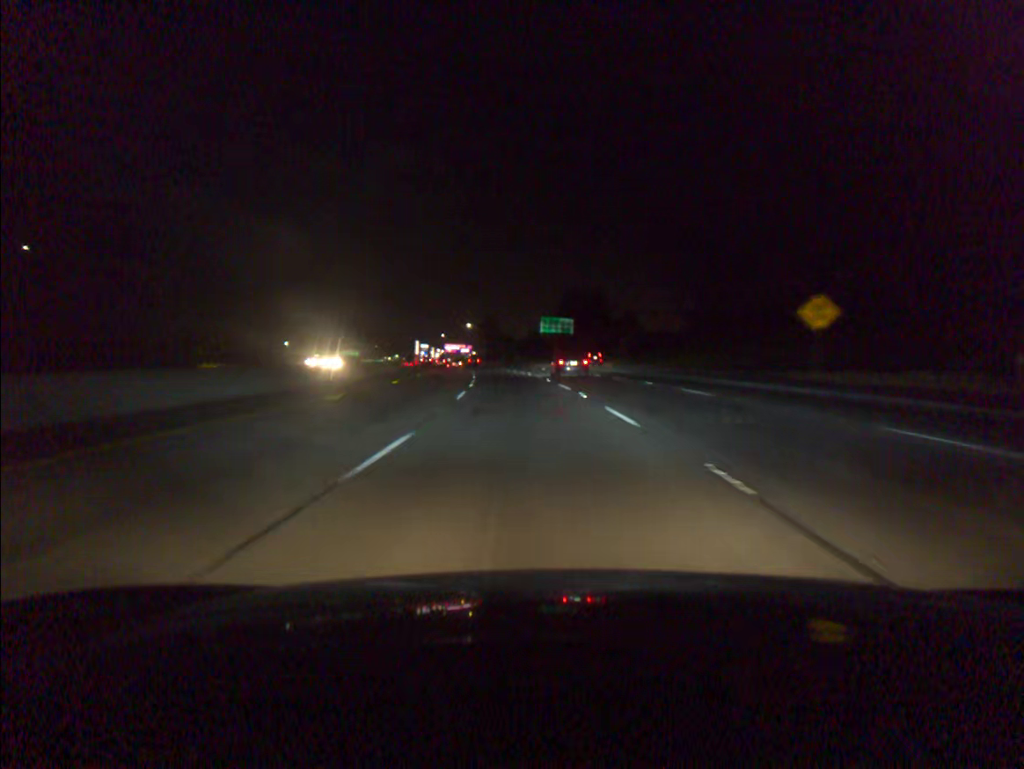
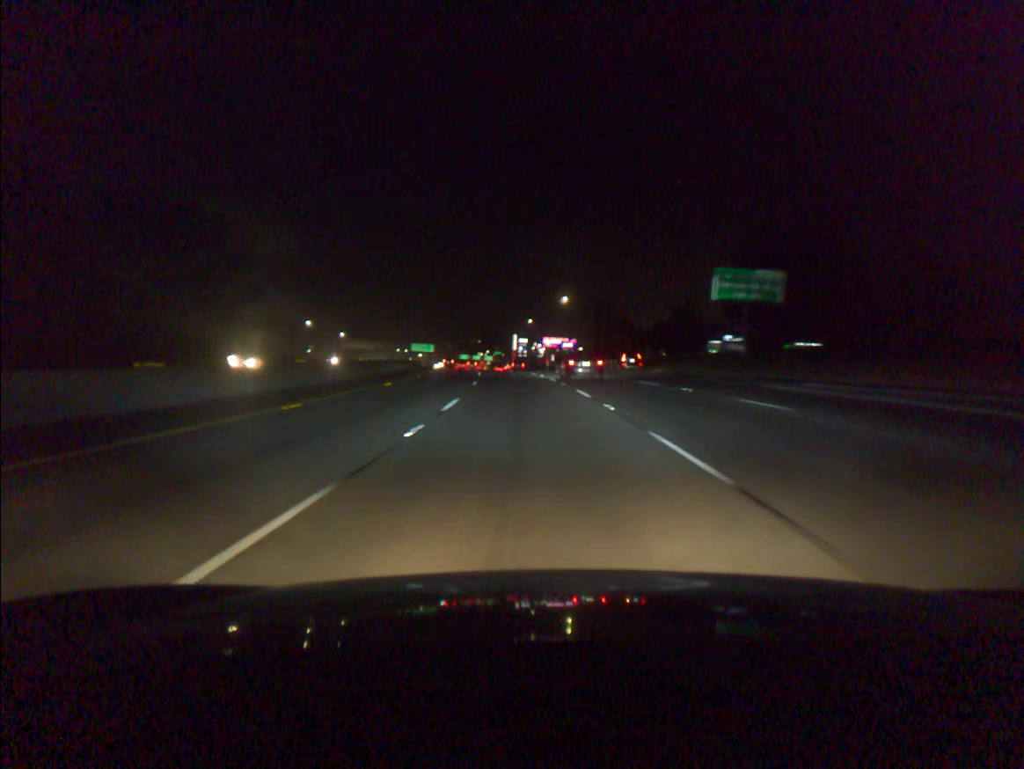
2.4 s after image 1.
(-5.3, +78.1) m; -8°
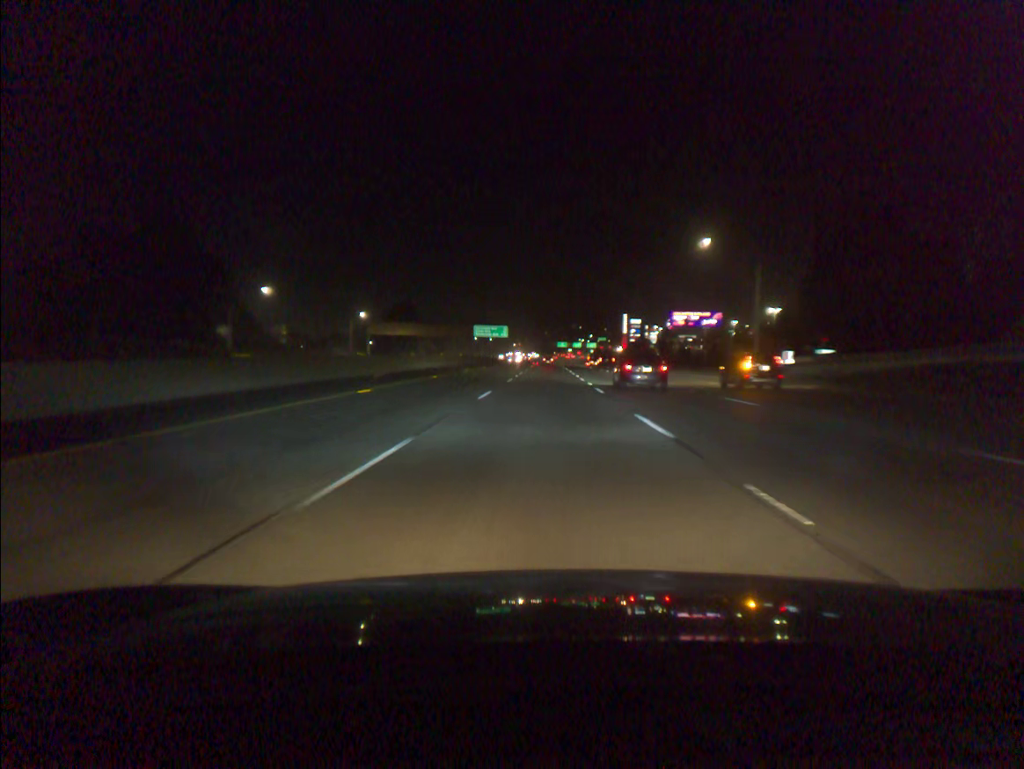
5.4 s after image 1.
(-7.1, +97.6) m; -7°
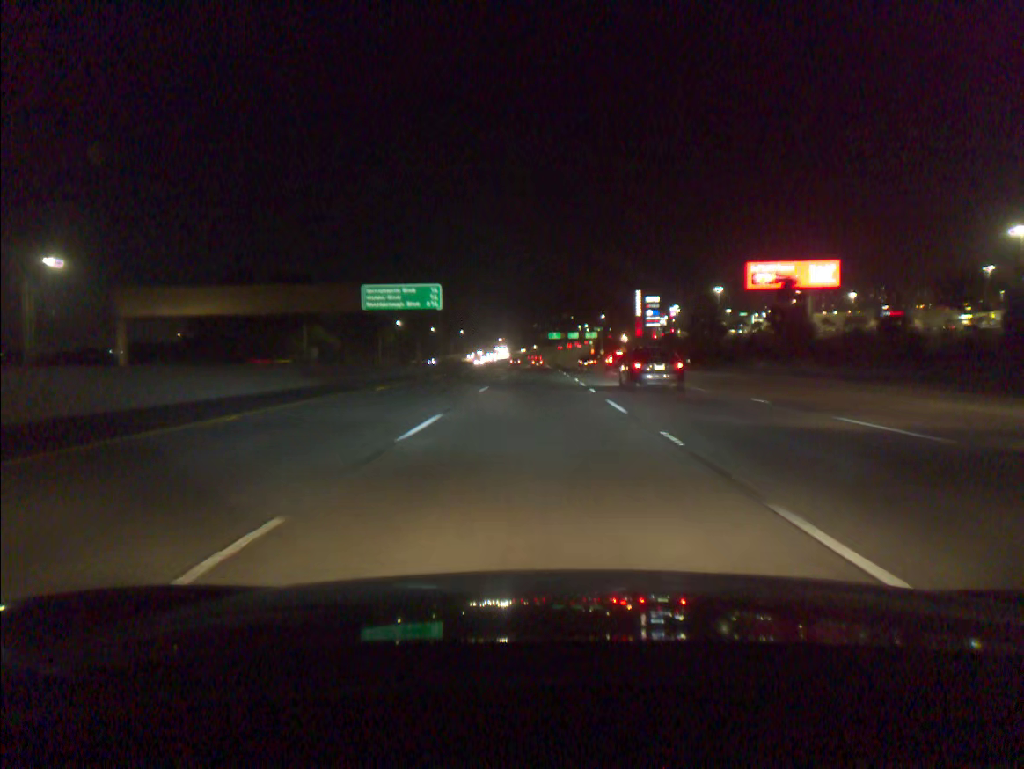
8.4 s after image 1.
(+0.9, +97.7) m; +1°
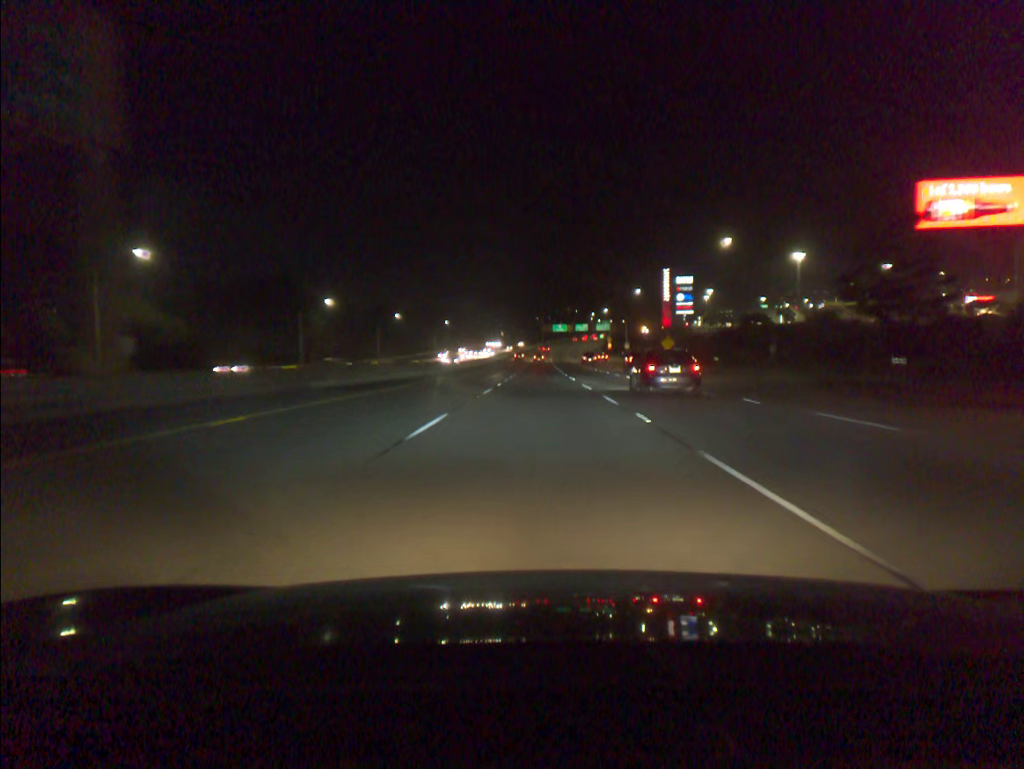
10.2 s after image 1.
(-0.2, +58.2) m; 0°
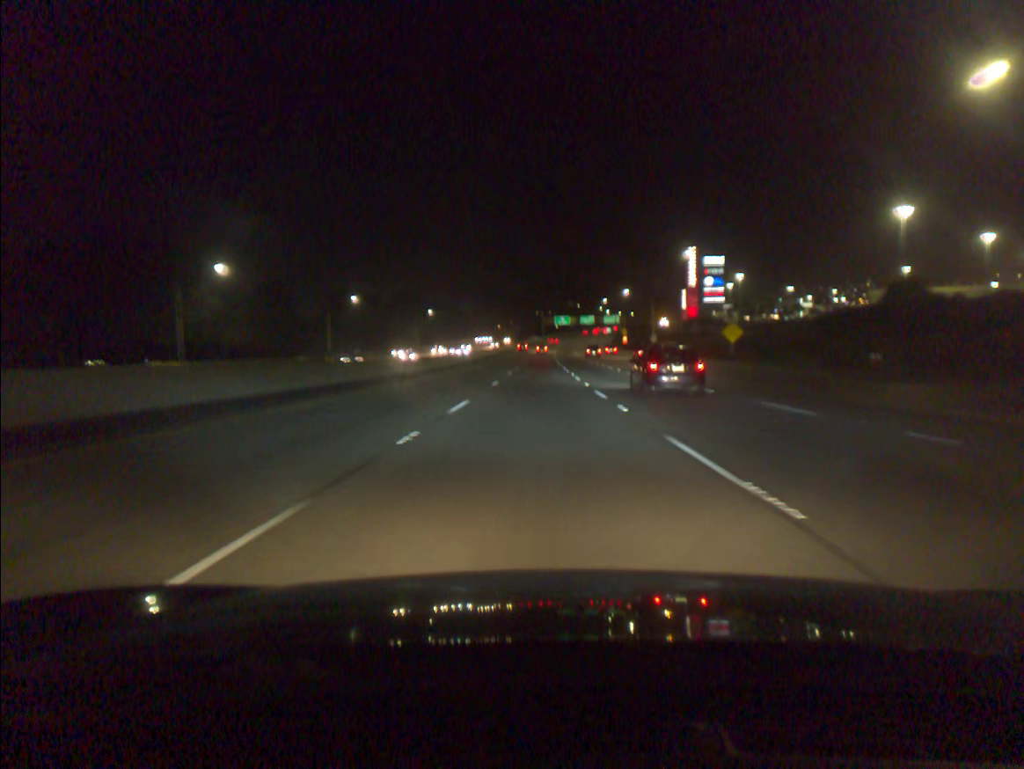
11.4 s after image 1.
(0.0, +38.9) m; 0°
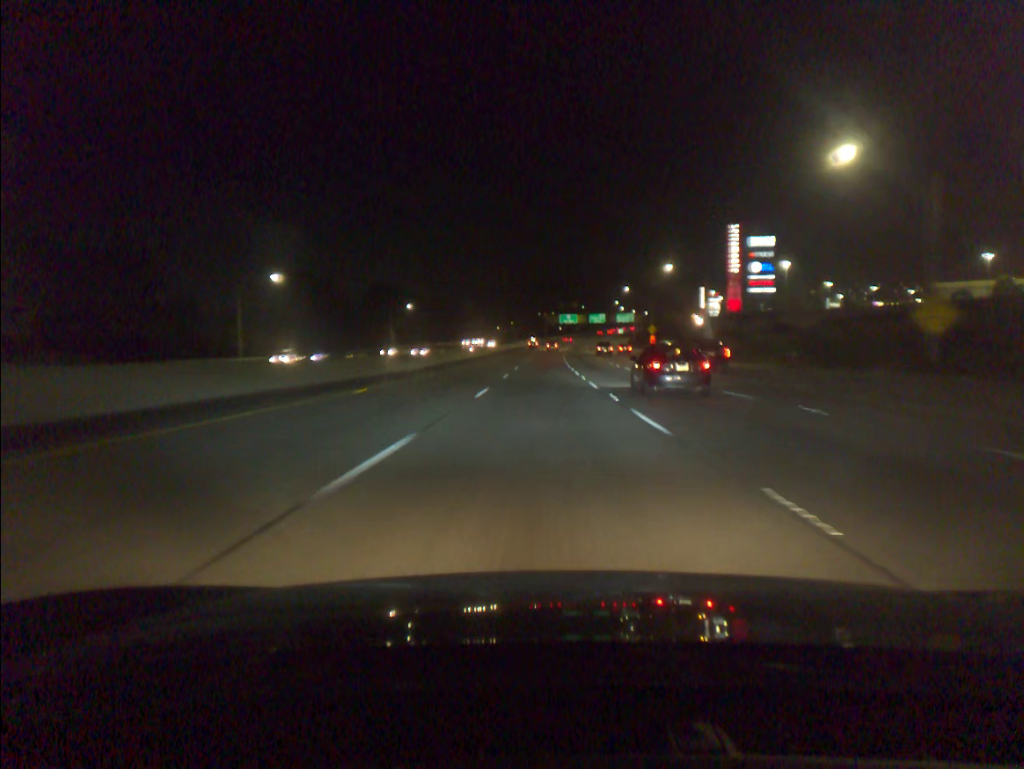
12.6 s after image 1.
(-0.1, +39.0) m; 0°
